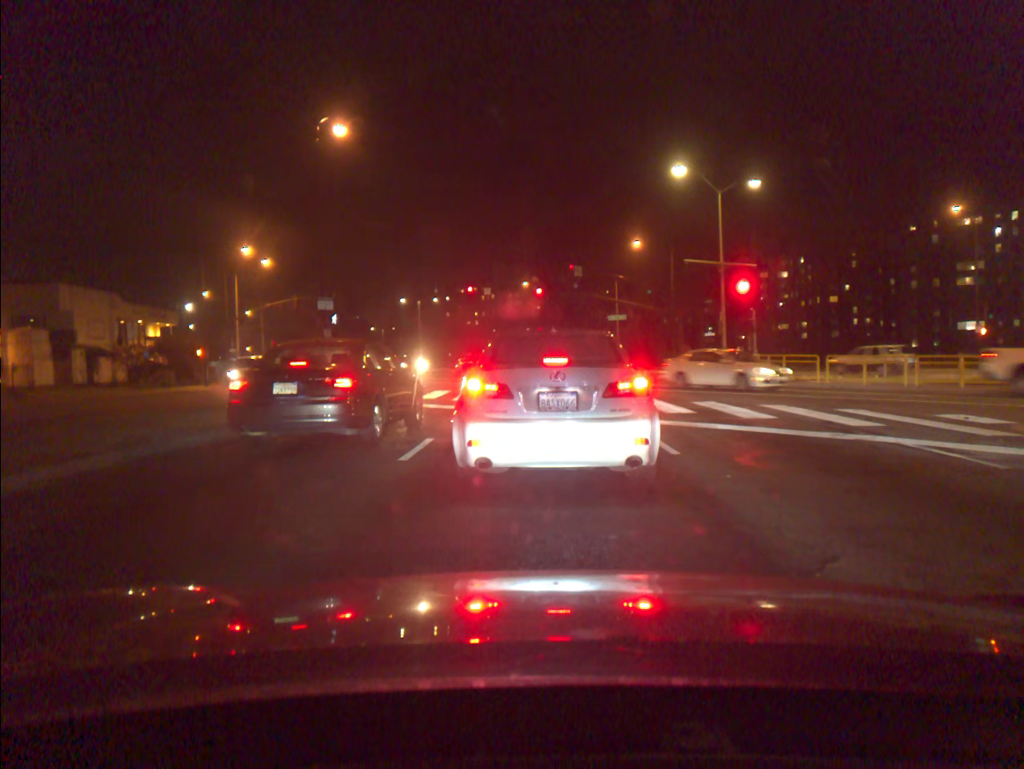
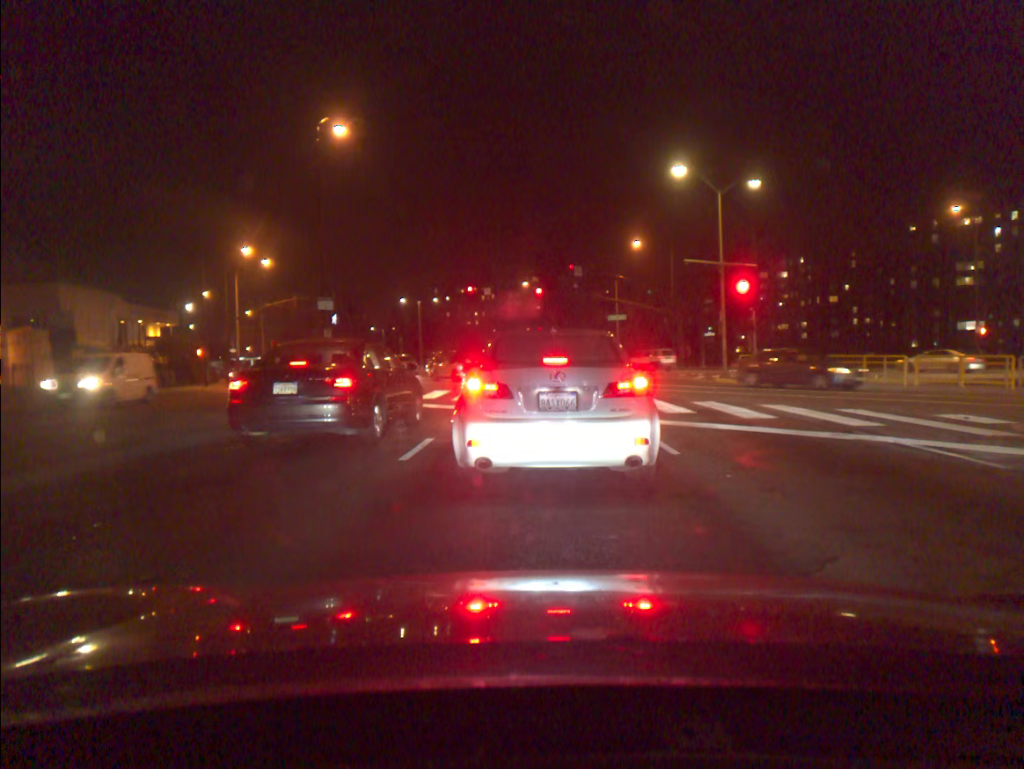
(0.0, 0.0) m; 0°
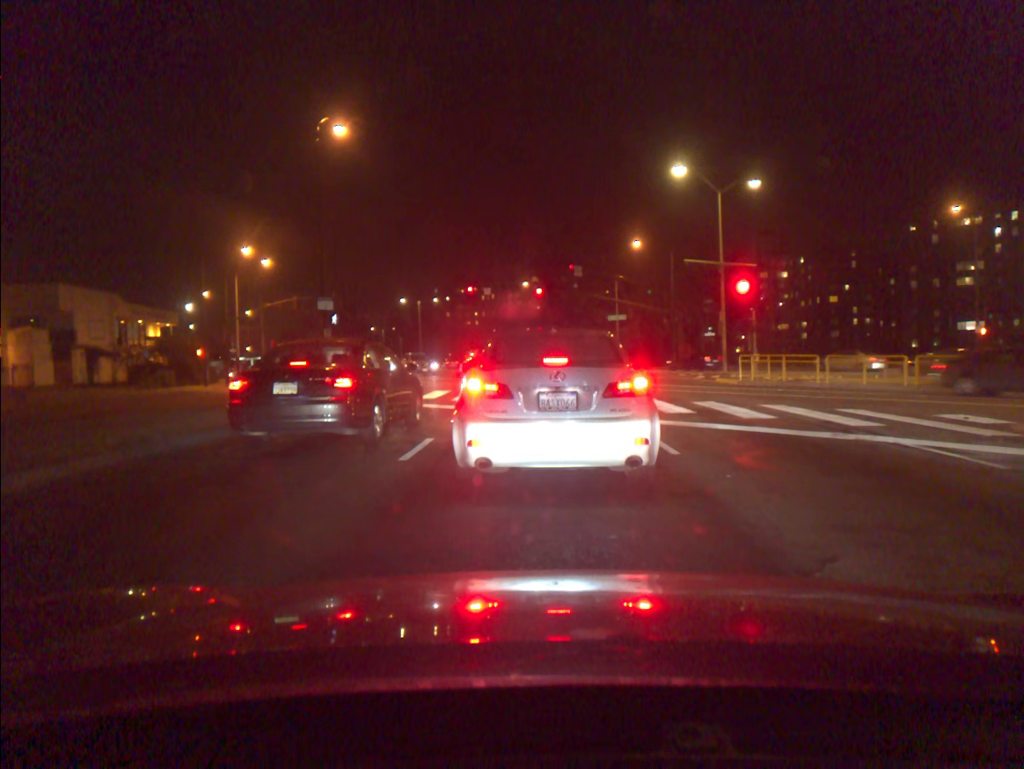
(0.0, 0.0) m; 0°
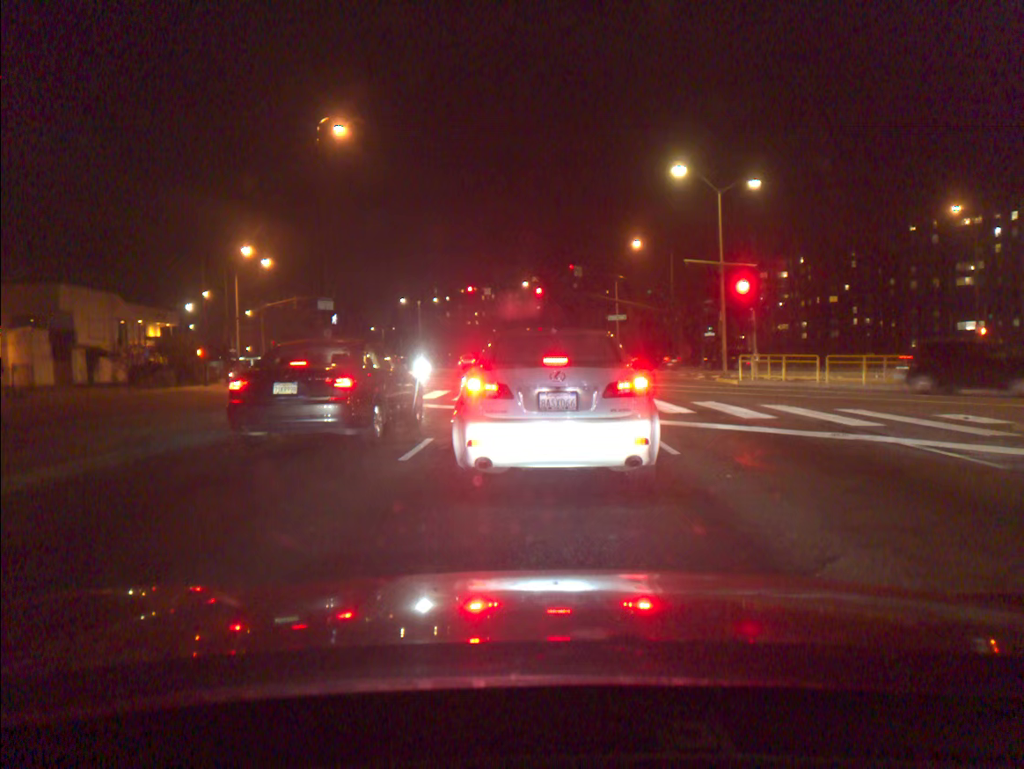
(0.0, 0.0) m; 0°
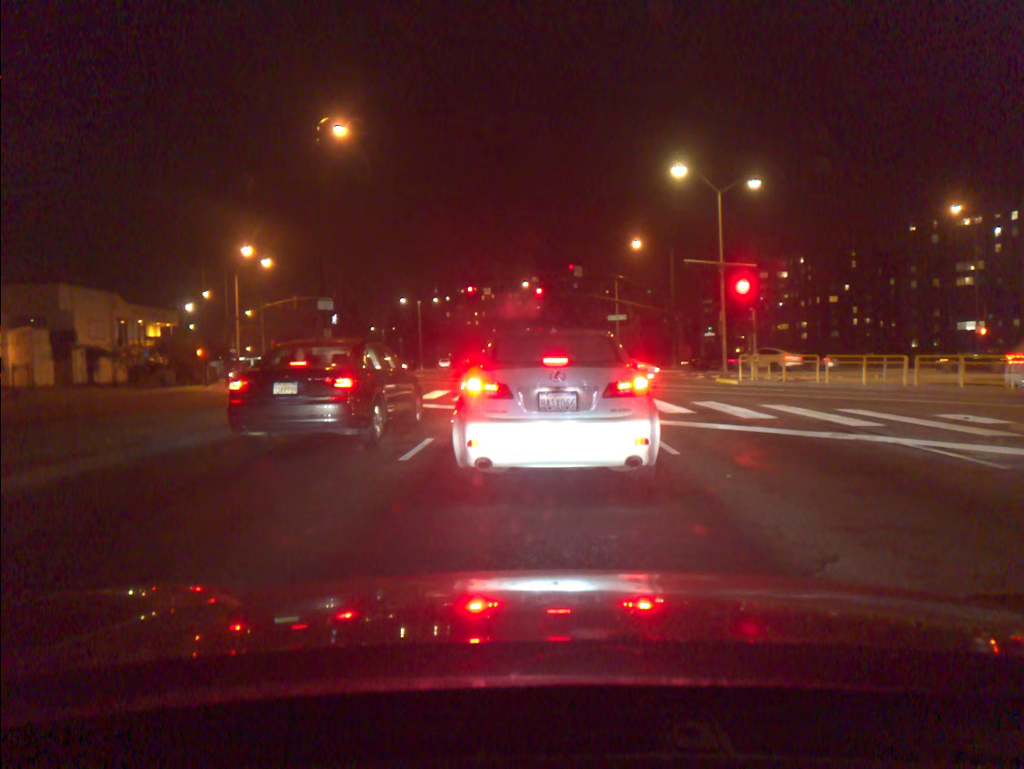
(0.0, -0.1) m; 0°
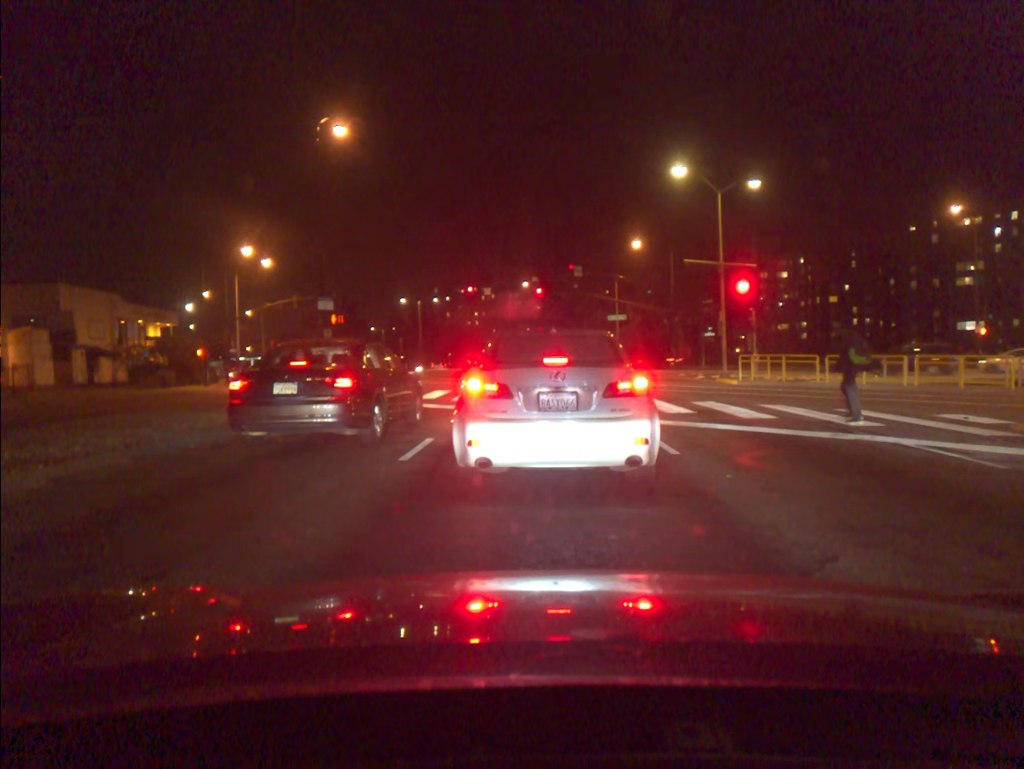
(0.0, 0.0) m; 0°
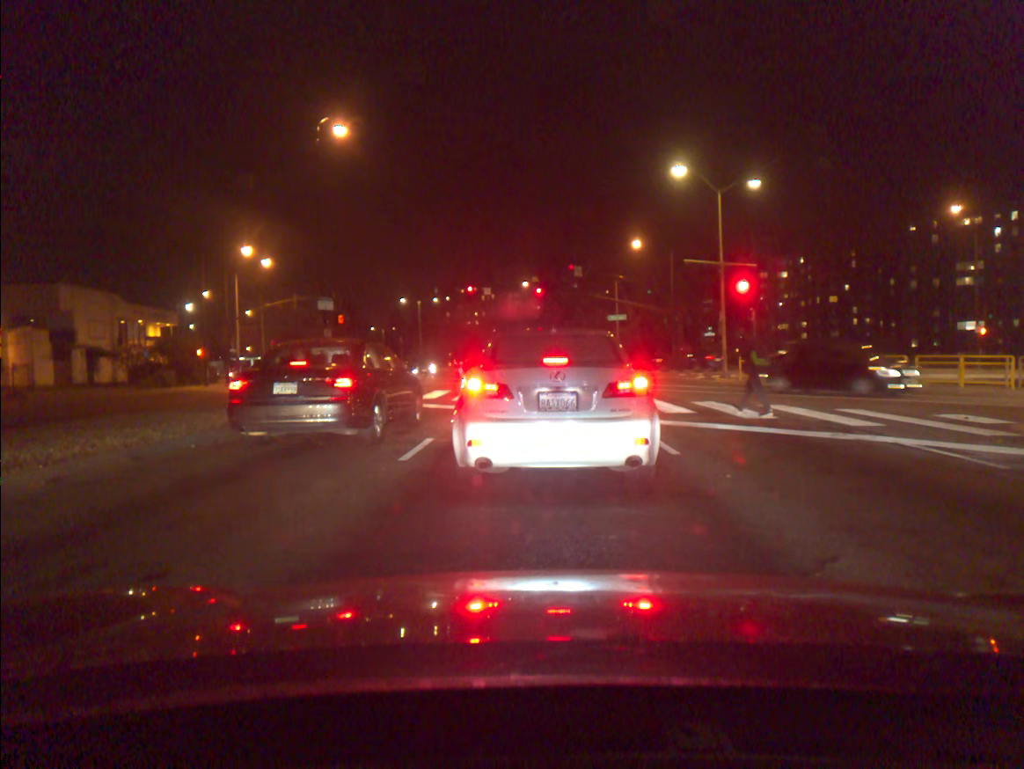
(0.0, 0.0) m; 0°
